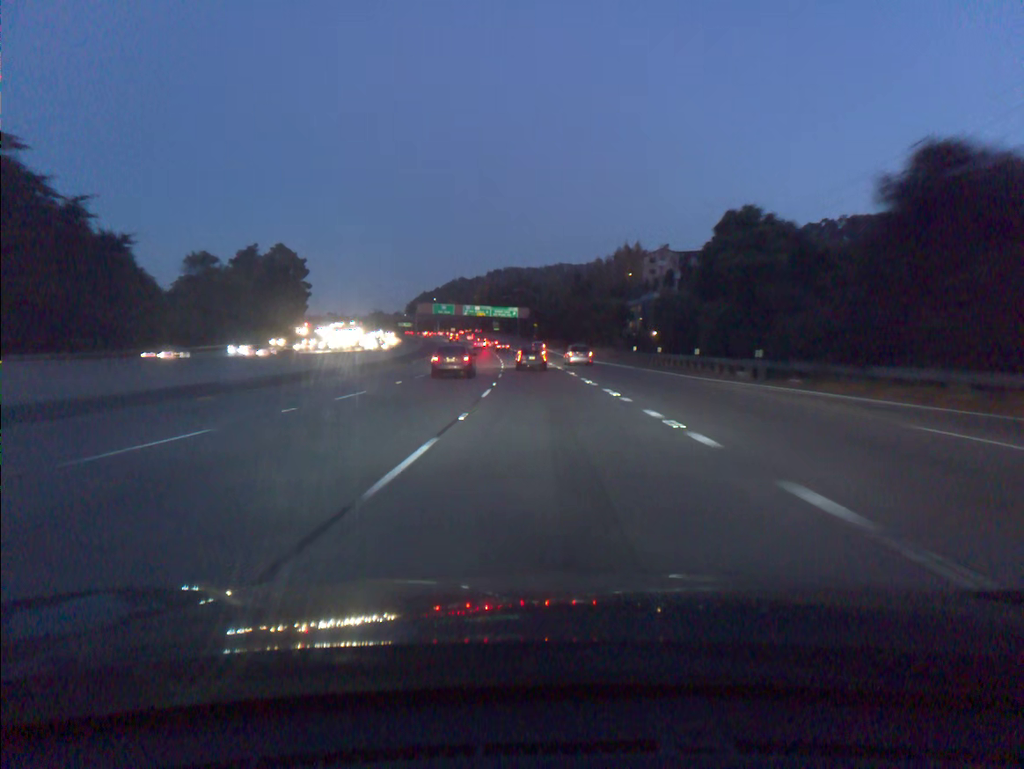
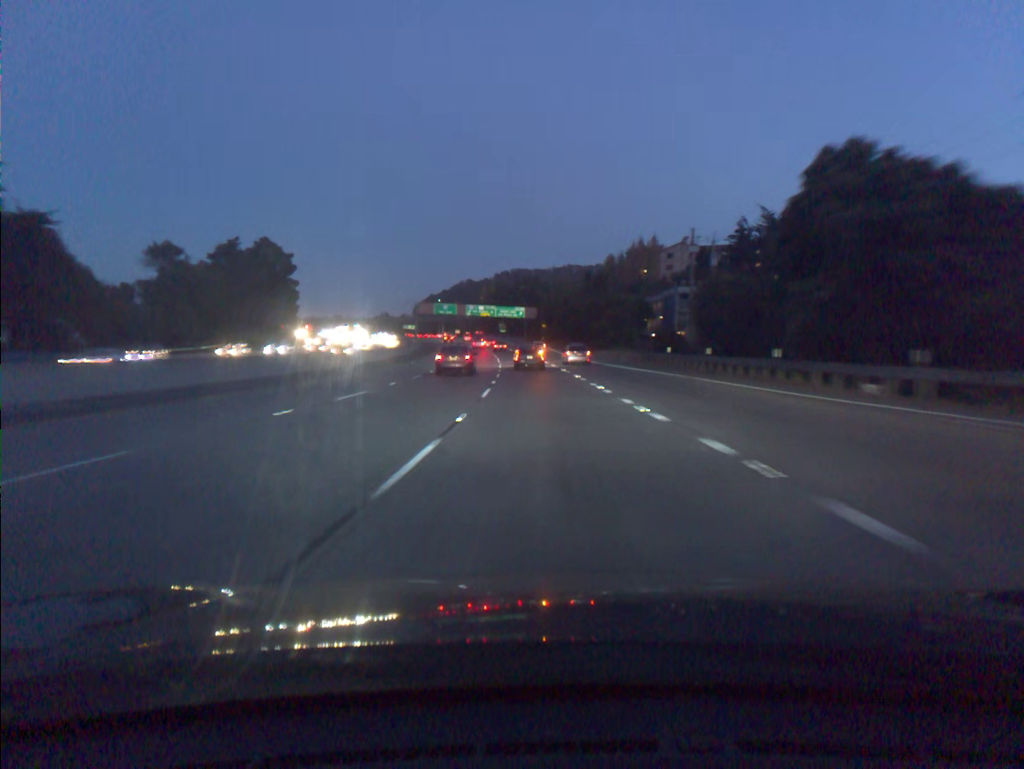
(-0.1, +14.1) m; -1°
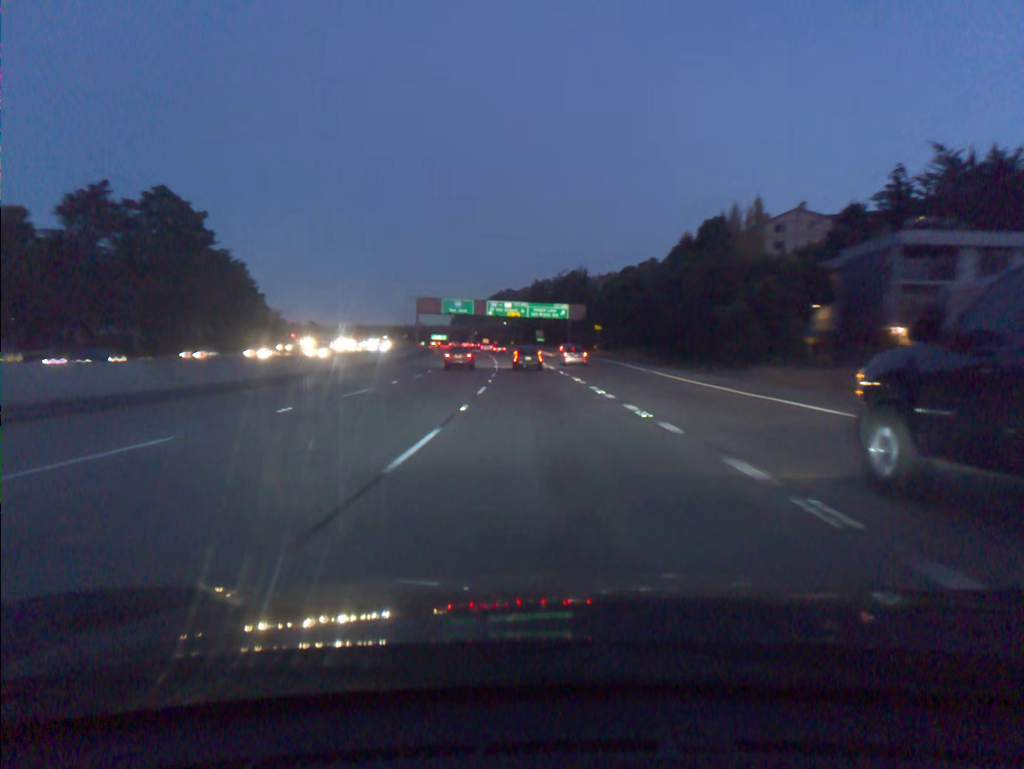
(-1.4, +55.6) m; -3°
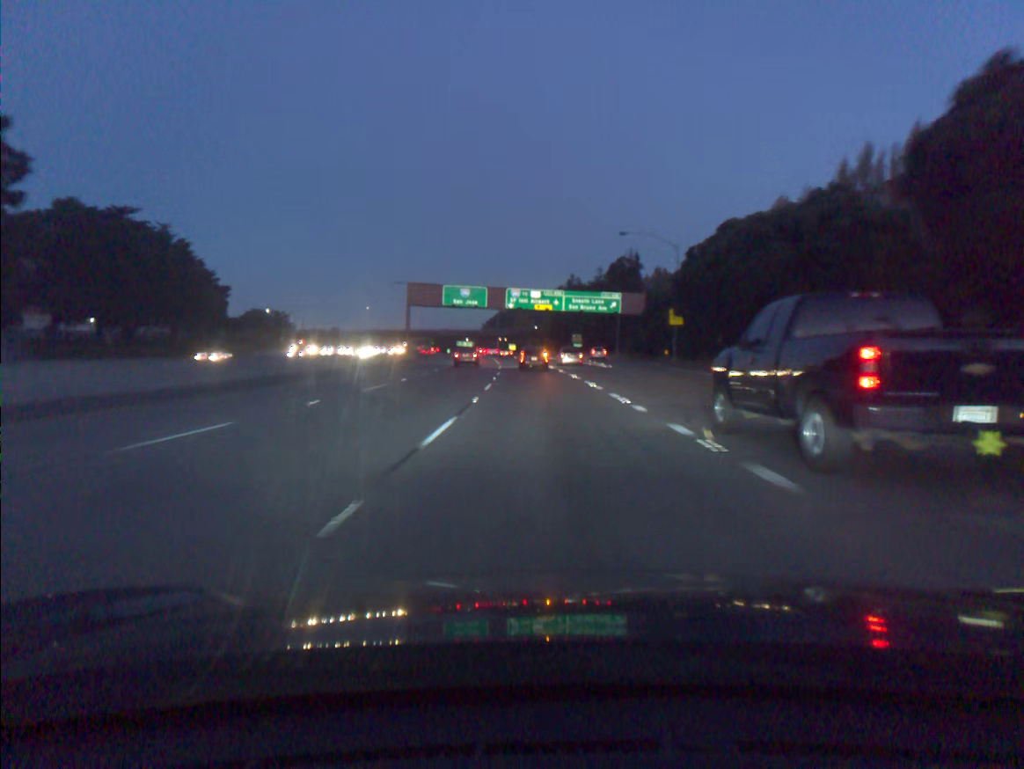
(-0.9, +41.0) m; -2°
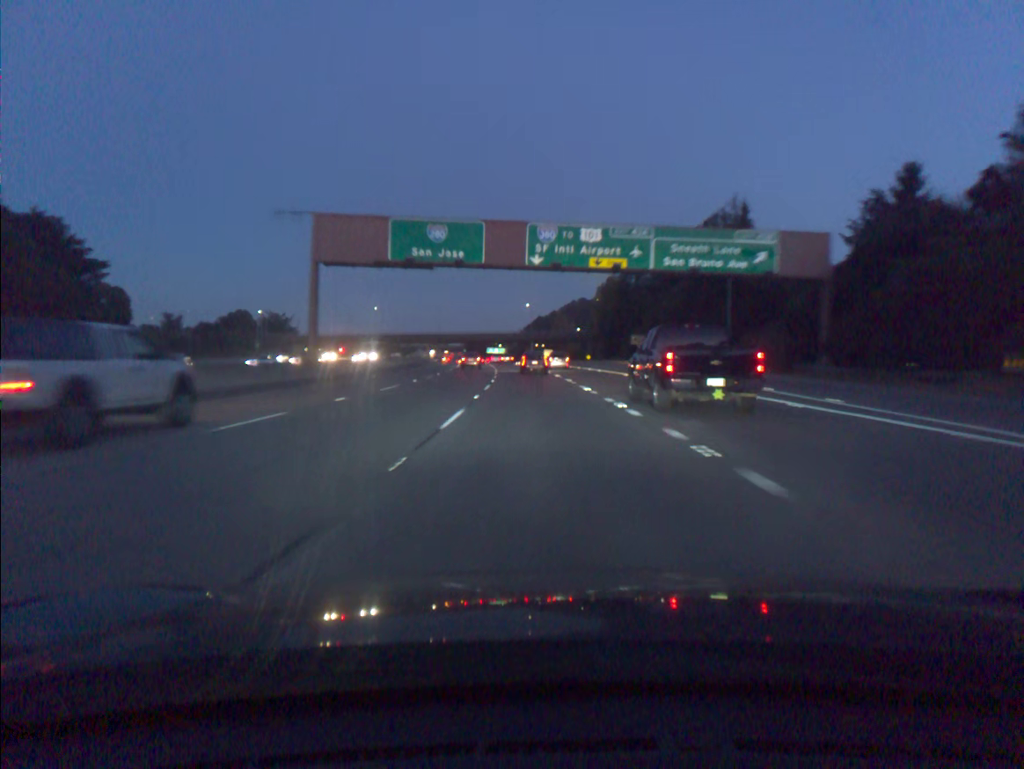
(-1.2, +54.0) m; -3°
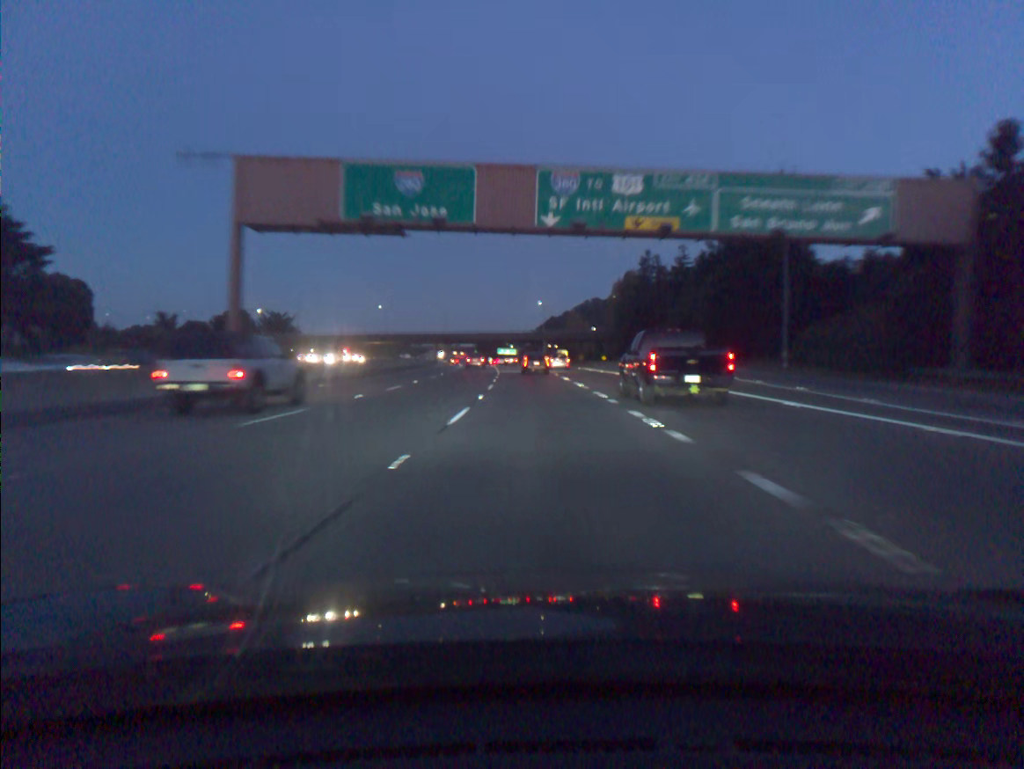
(-0.1, +13.6) m; -1°
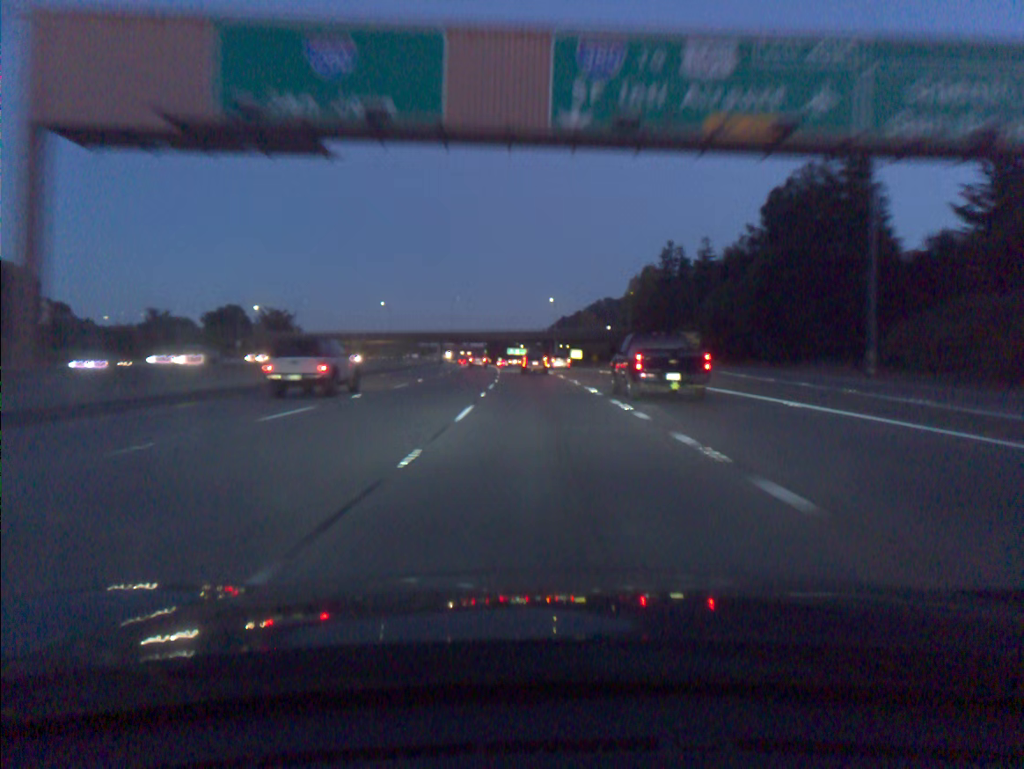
(-0.1, +13.7) m; -1°
